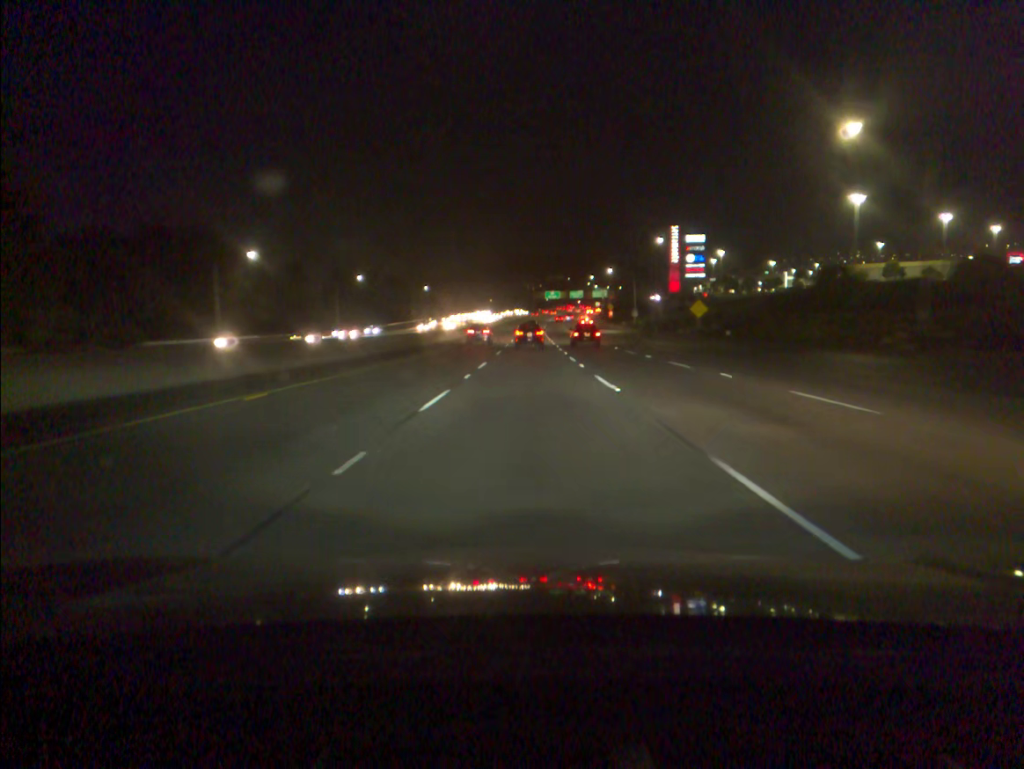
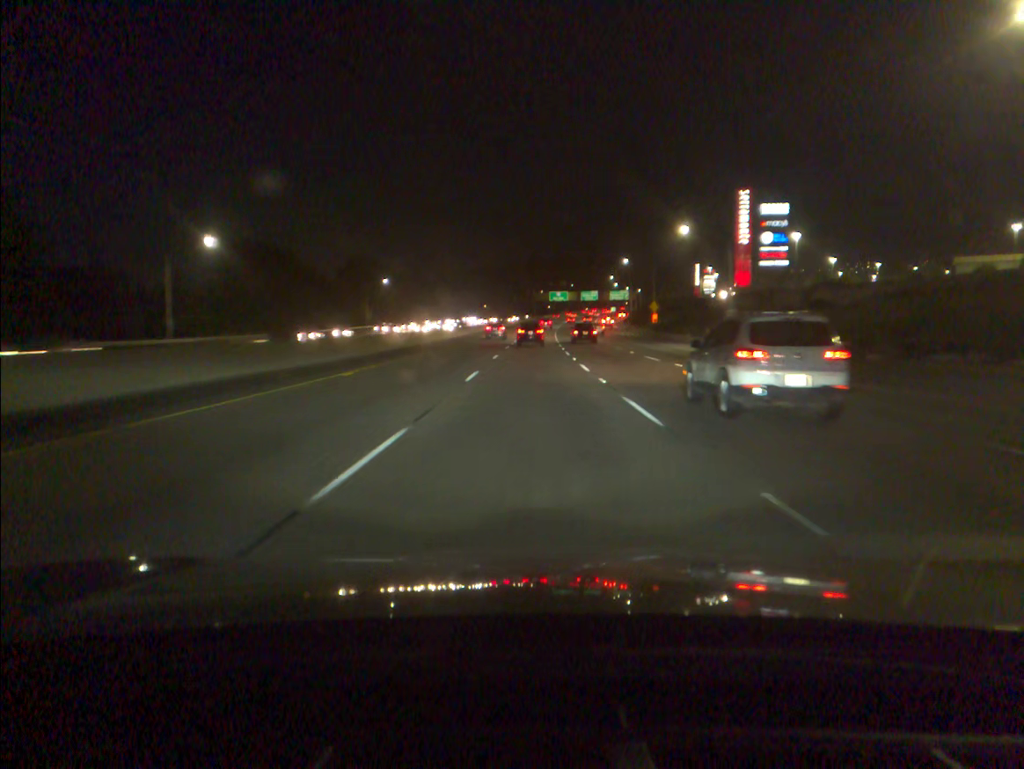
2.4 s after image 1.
(+0.1, +65.3) m; 0°
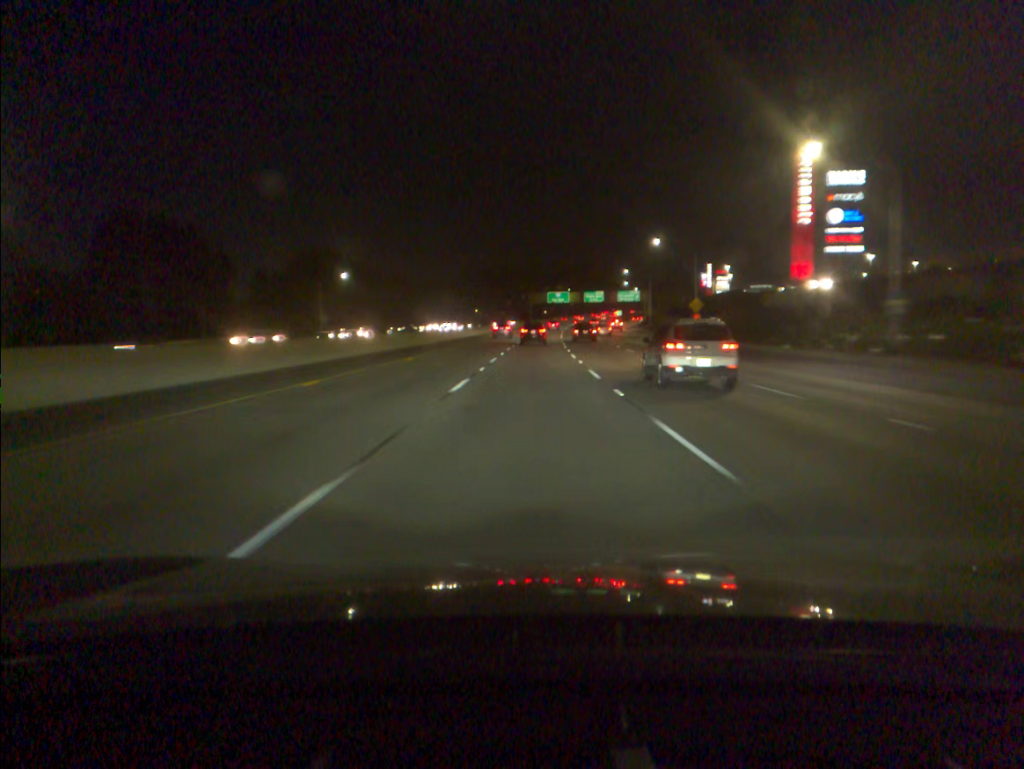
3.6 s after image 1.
(+0.1, +33.1) m; 0°
